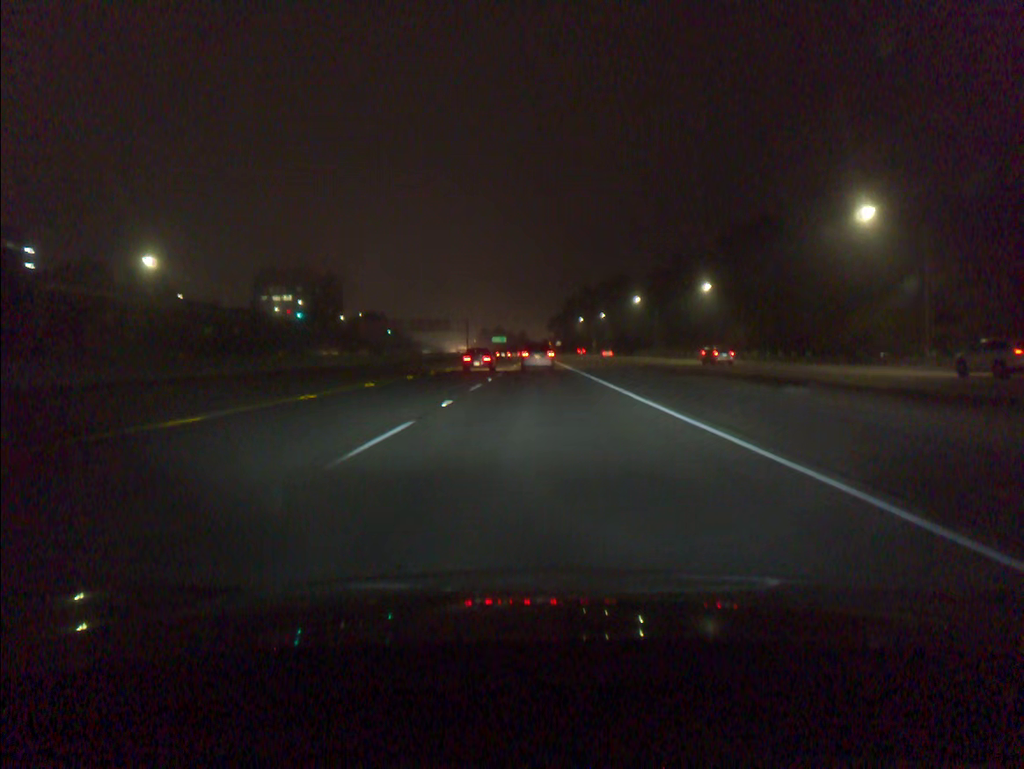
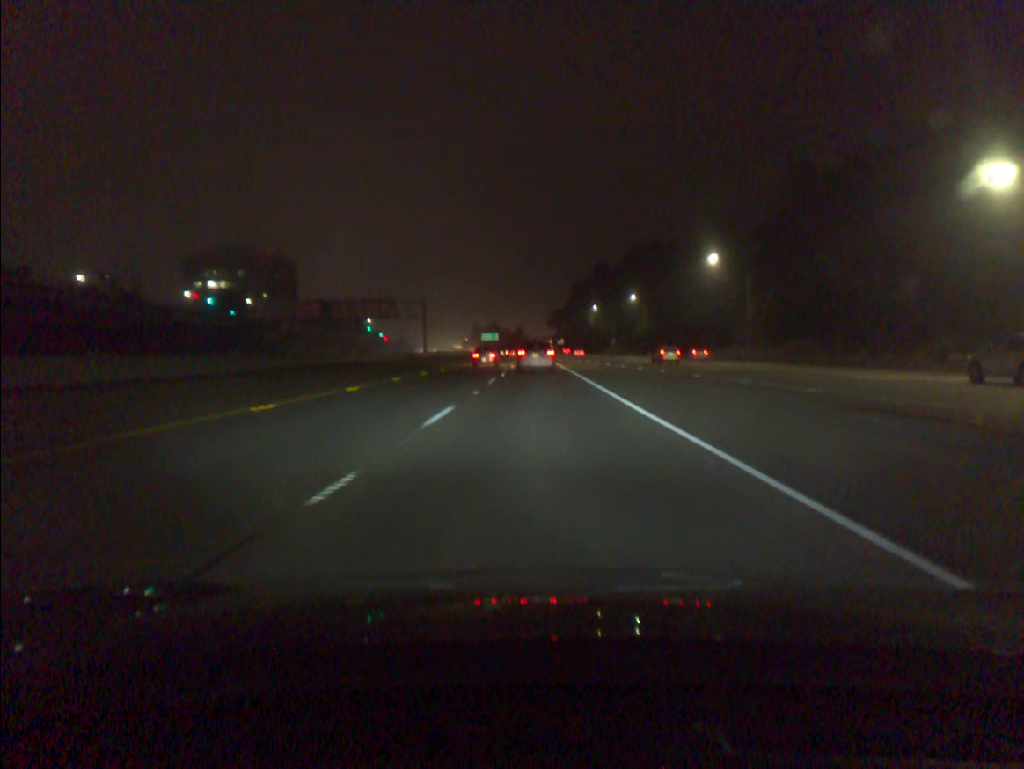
(0.0, +69.9) m; 0°
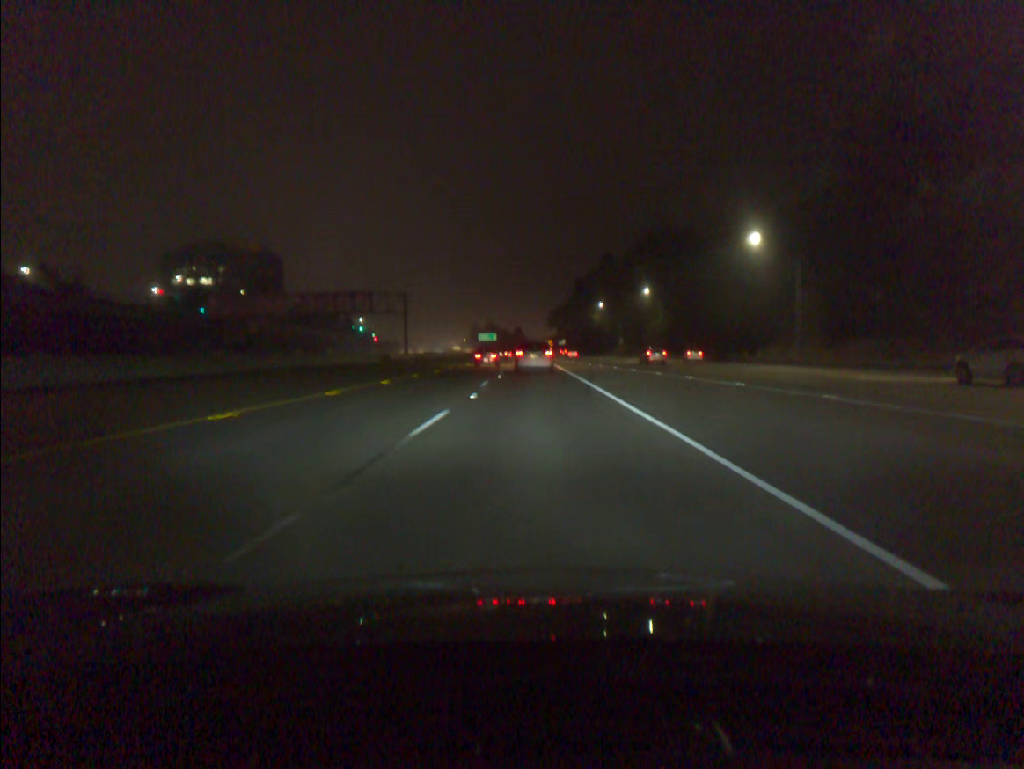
(0.0, +16.8) m; 0°
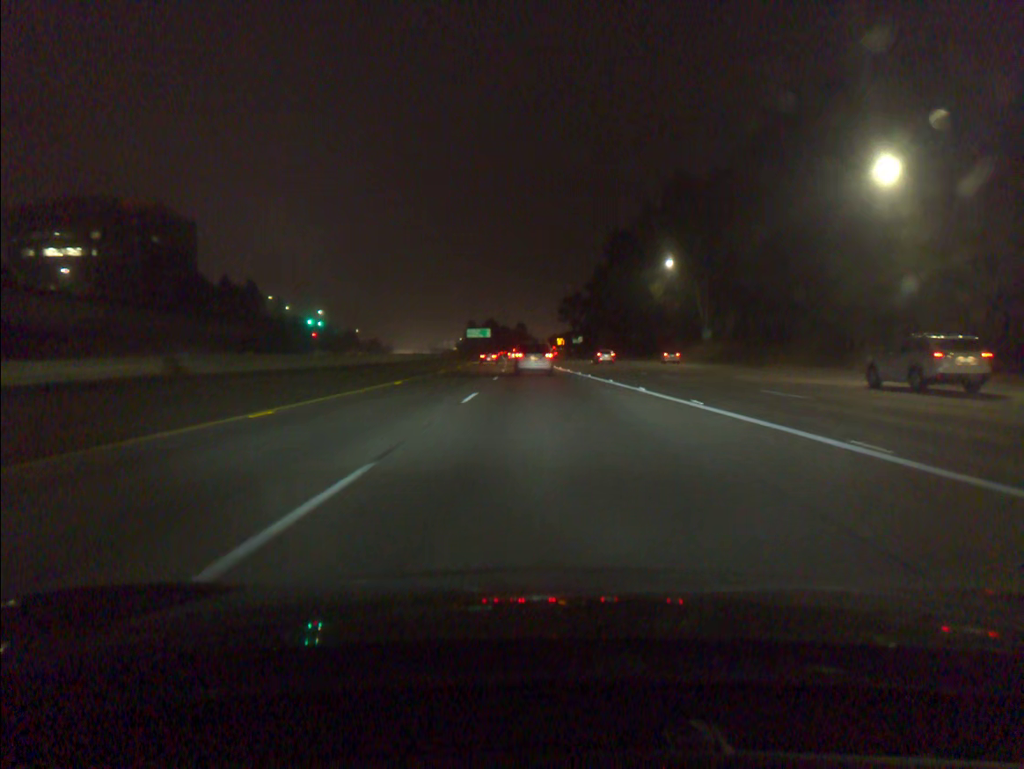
(-0.6, +81.2) m; 0°
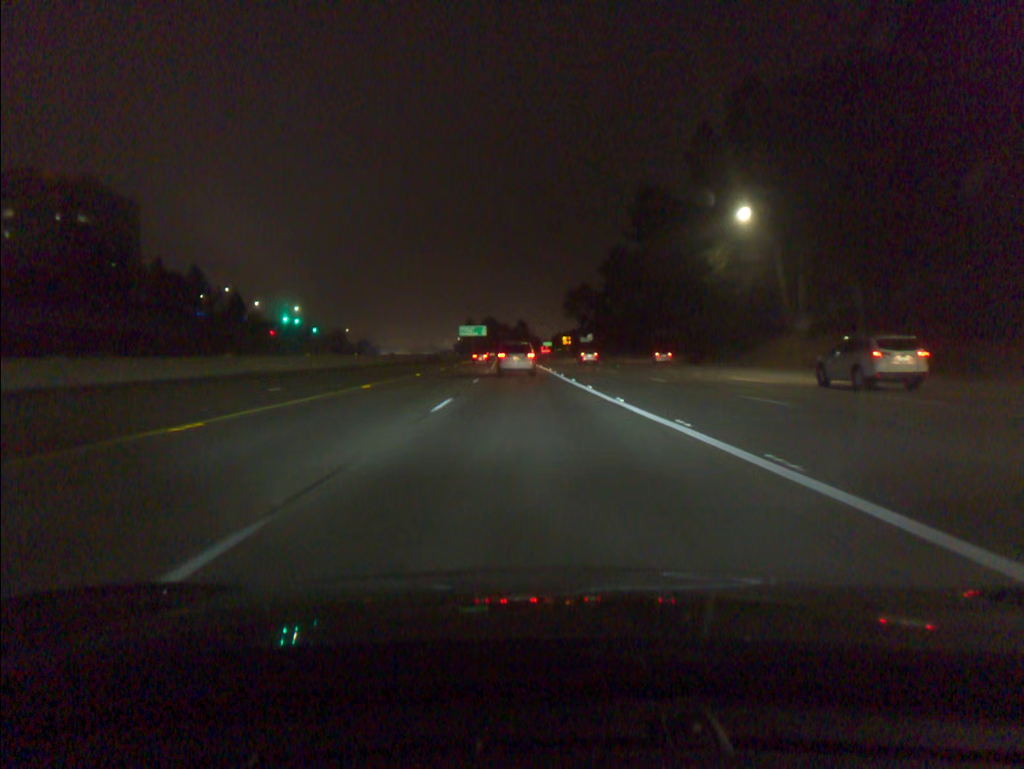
(+0.1, +31.6) m; 0°
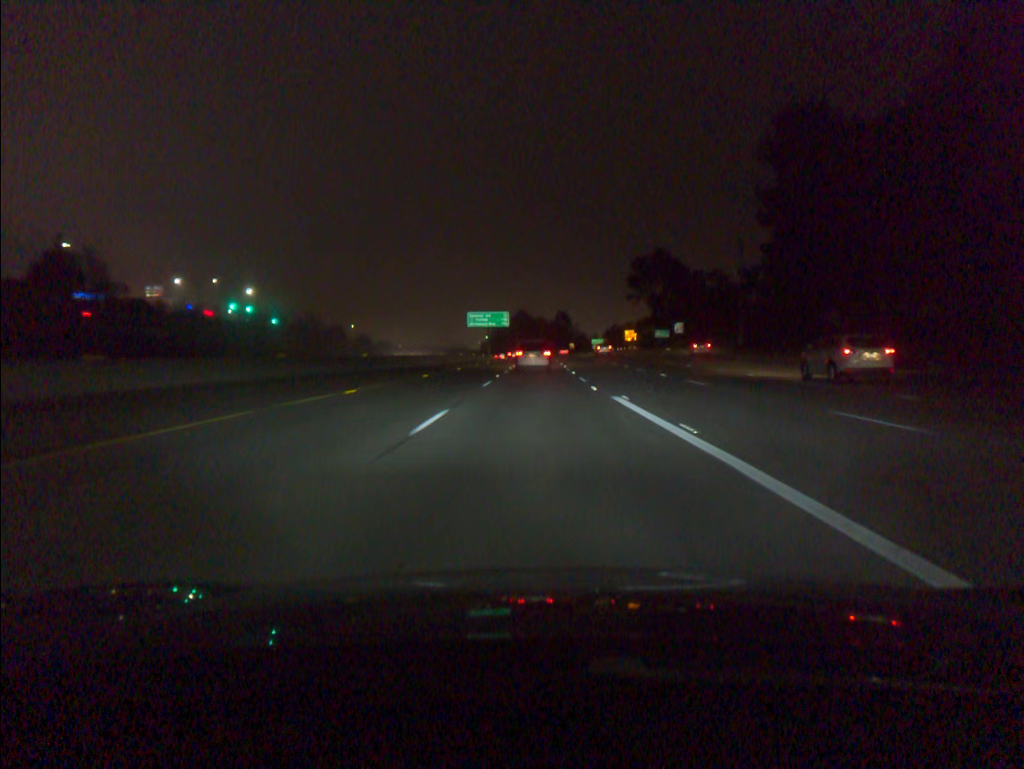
(-2.5, +77.6) m; -3°
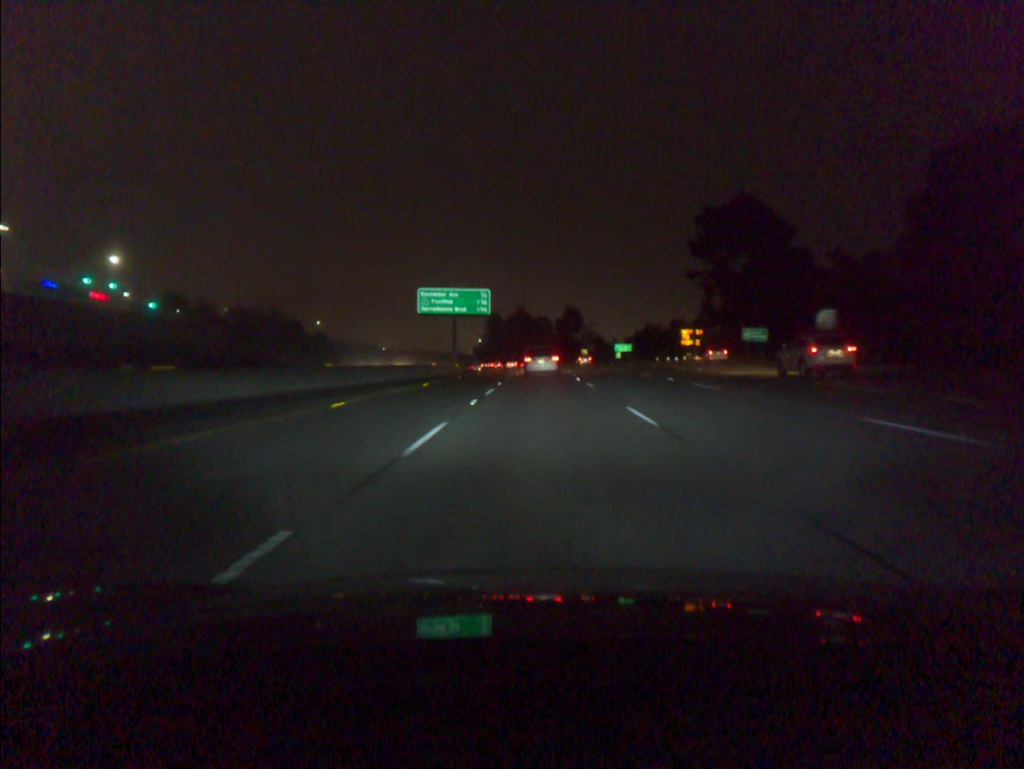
(0.0, +60.7) m; 0°
